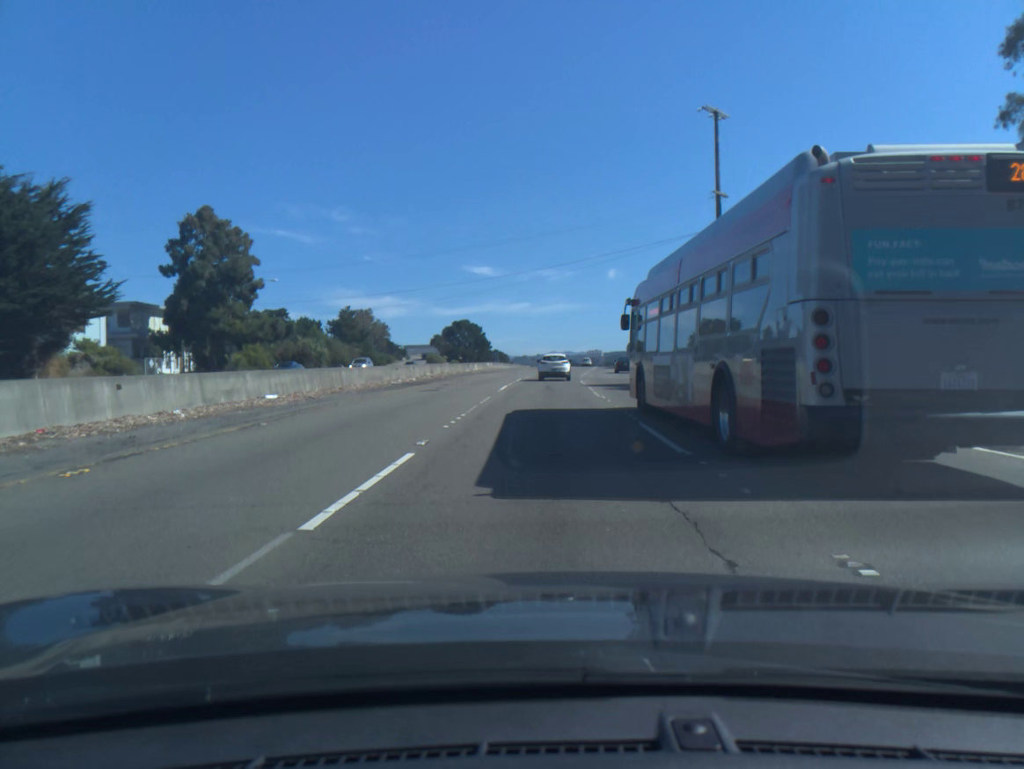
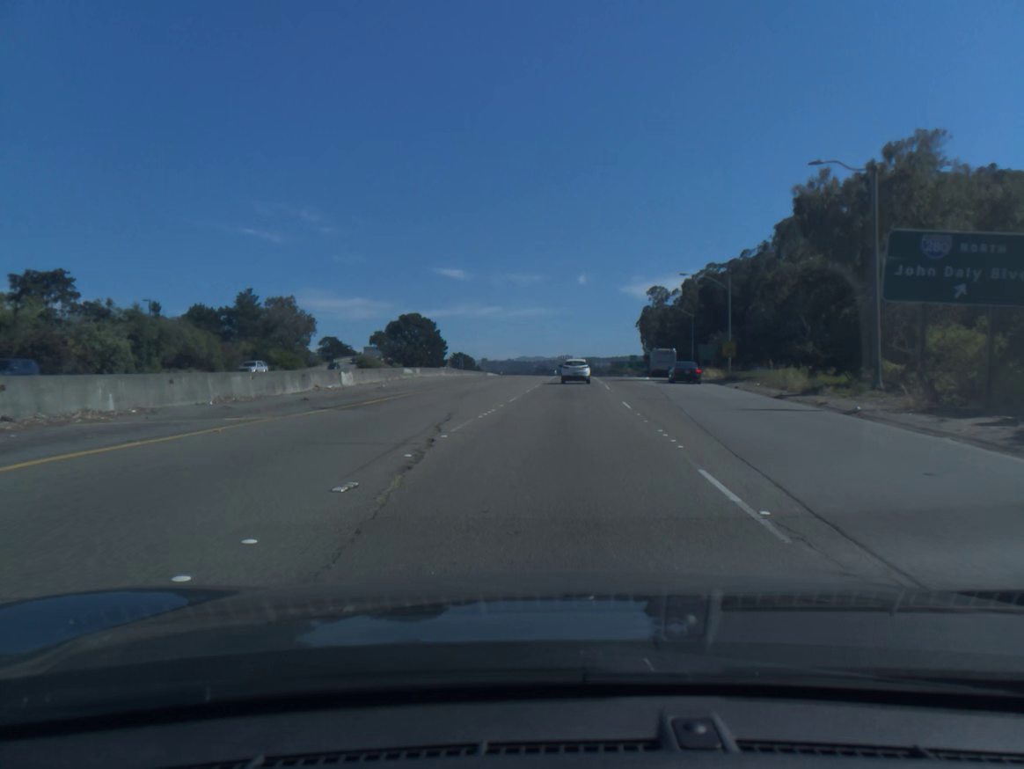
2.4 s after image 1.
(+0.7, +48.9) m; +2°
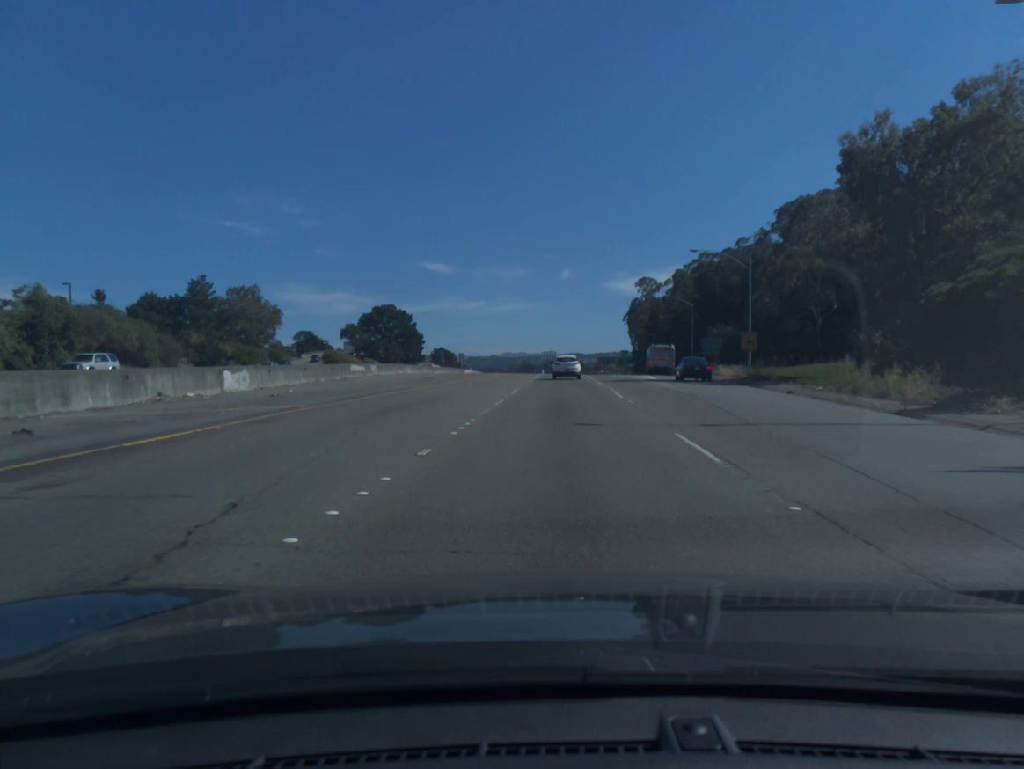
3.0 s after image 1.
(+0.1, +12.5) m; +1°
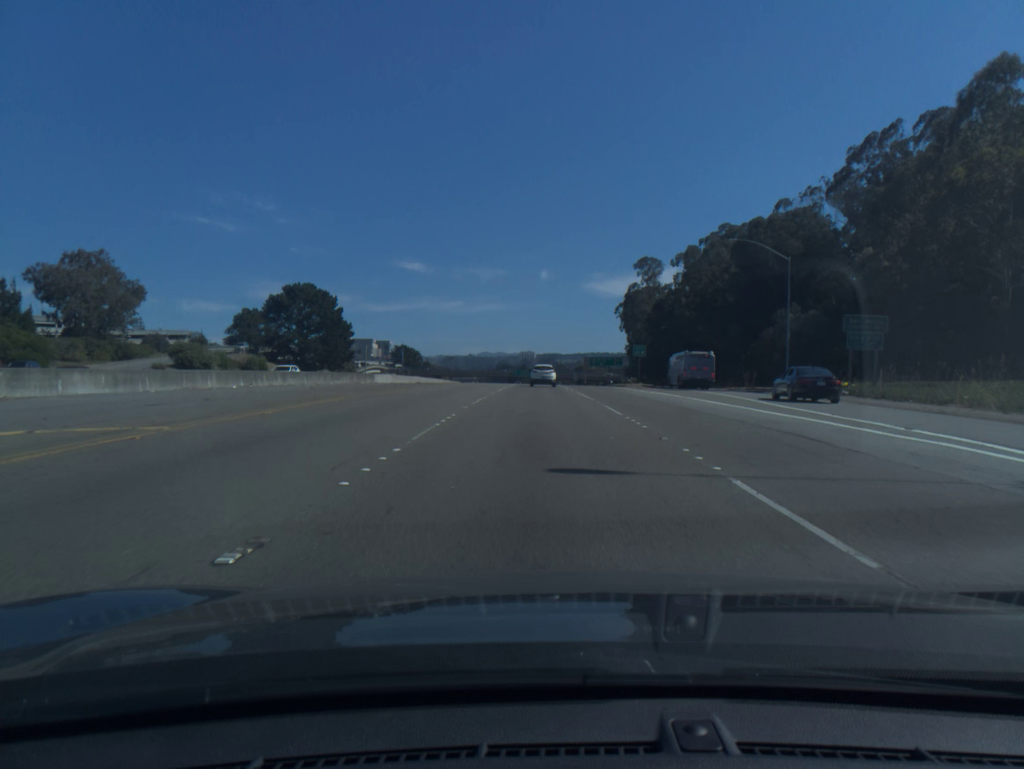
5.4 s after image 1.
(+1.3, +50.8) m; +2°
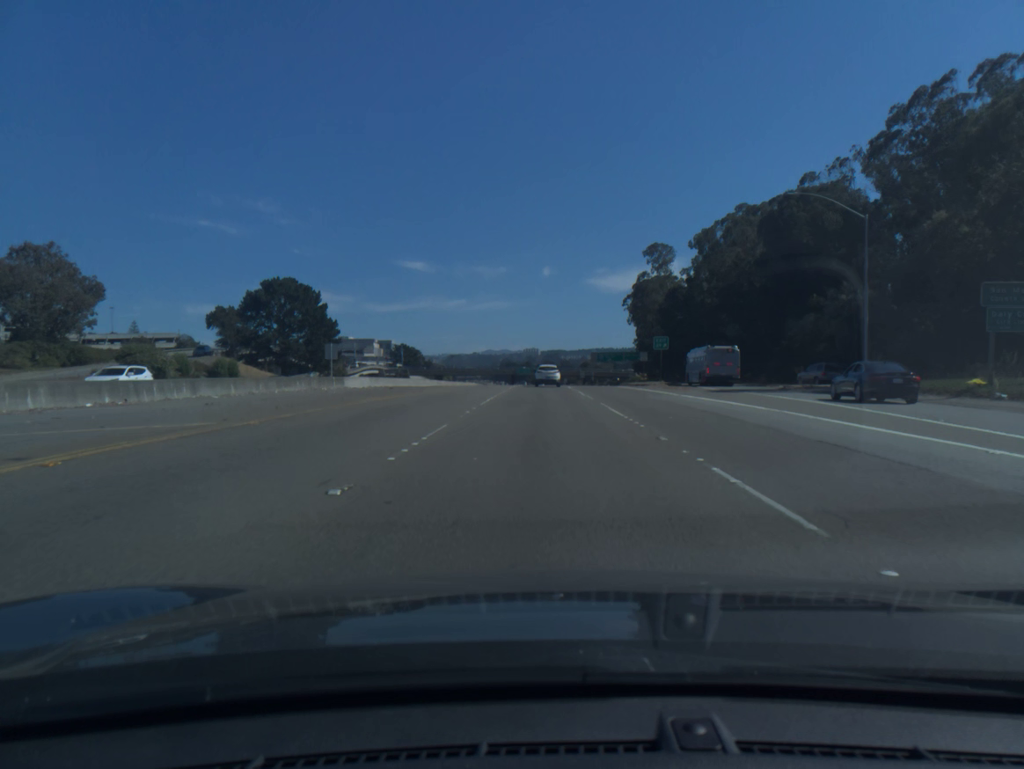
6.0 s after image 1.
(0.0, +13.0) m; 0°
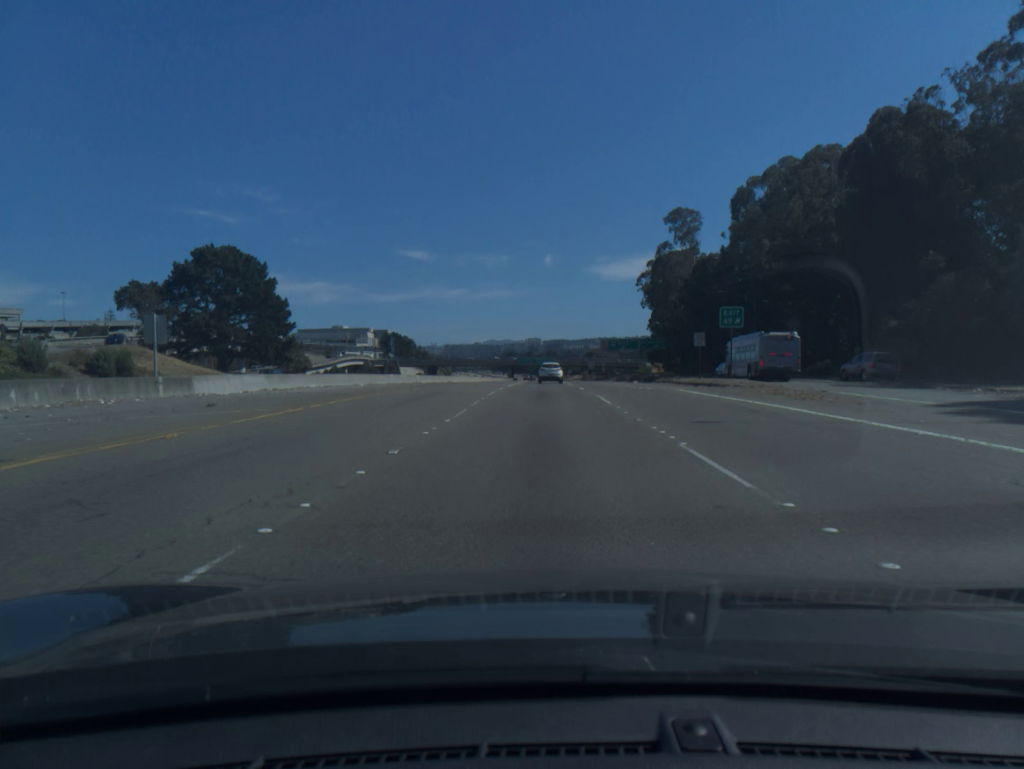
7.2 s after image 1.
(-0.1, +26.4) m; 0°
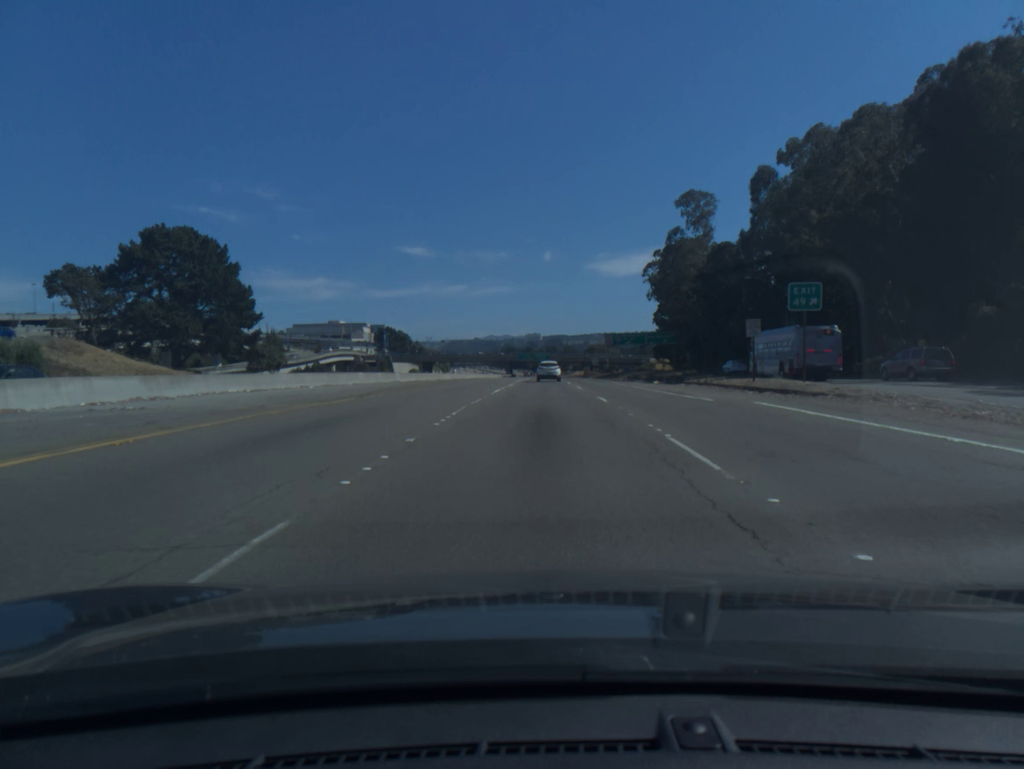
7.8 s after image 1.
(0.0, +13.5) m; 0°
